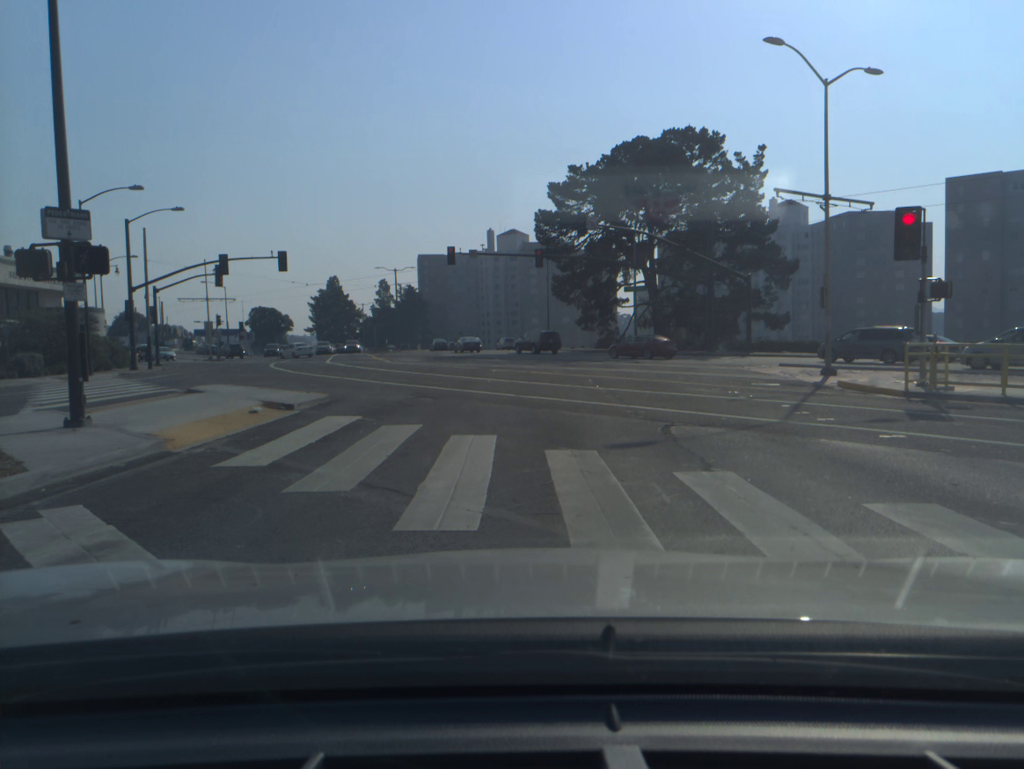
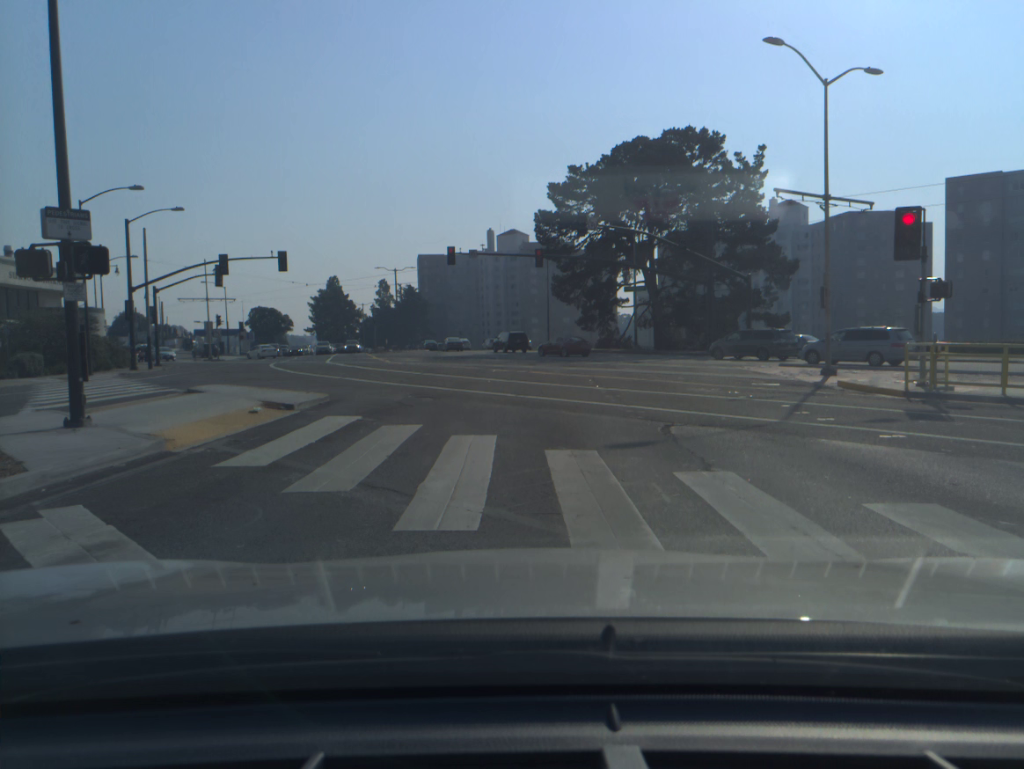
(0.0, 0.0) m; 0°
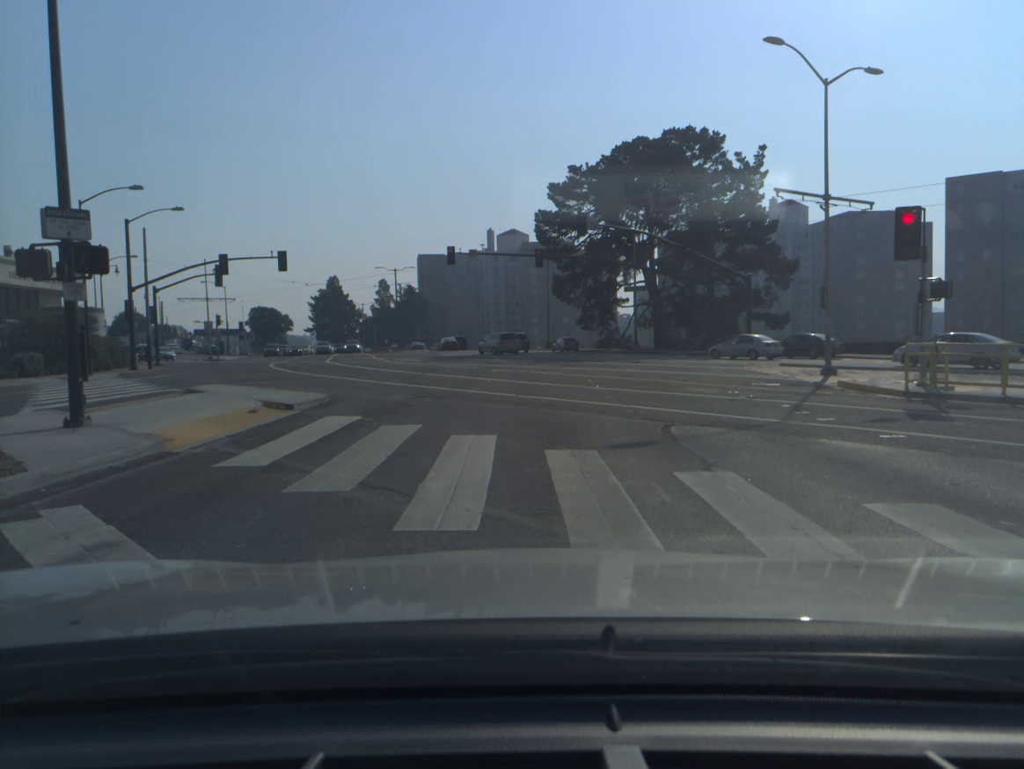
(0.0, 0.0) m; 0°
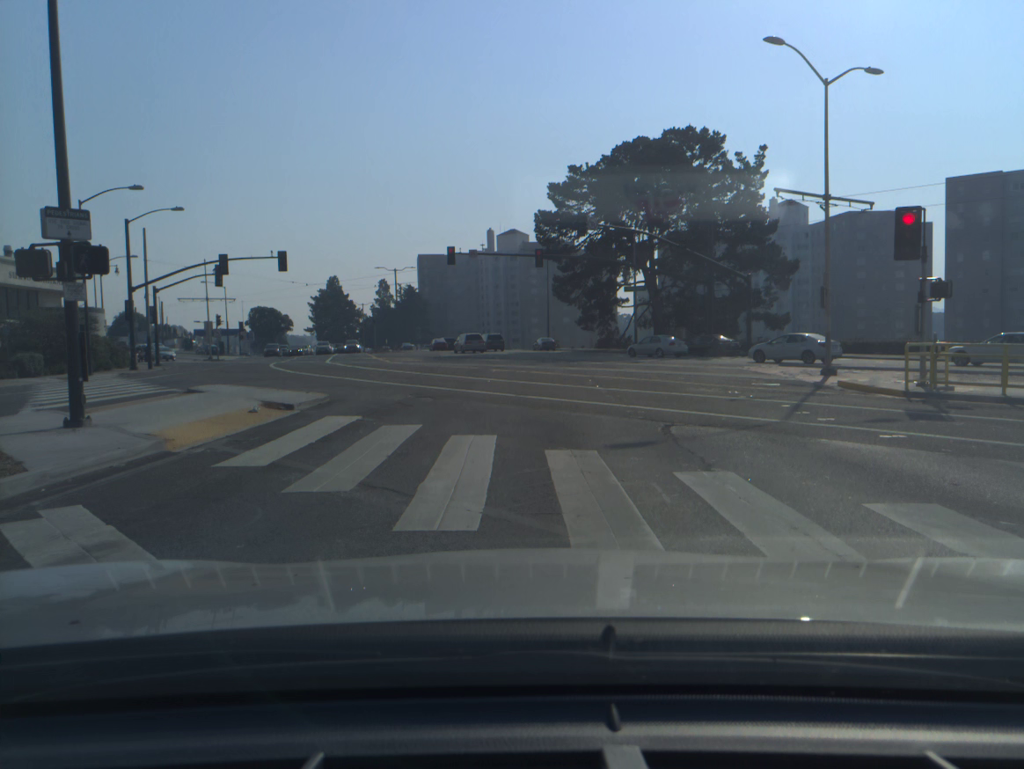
(0.0, 0.0) m; 0°
